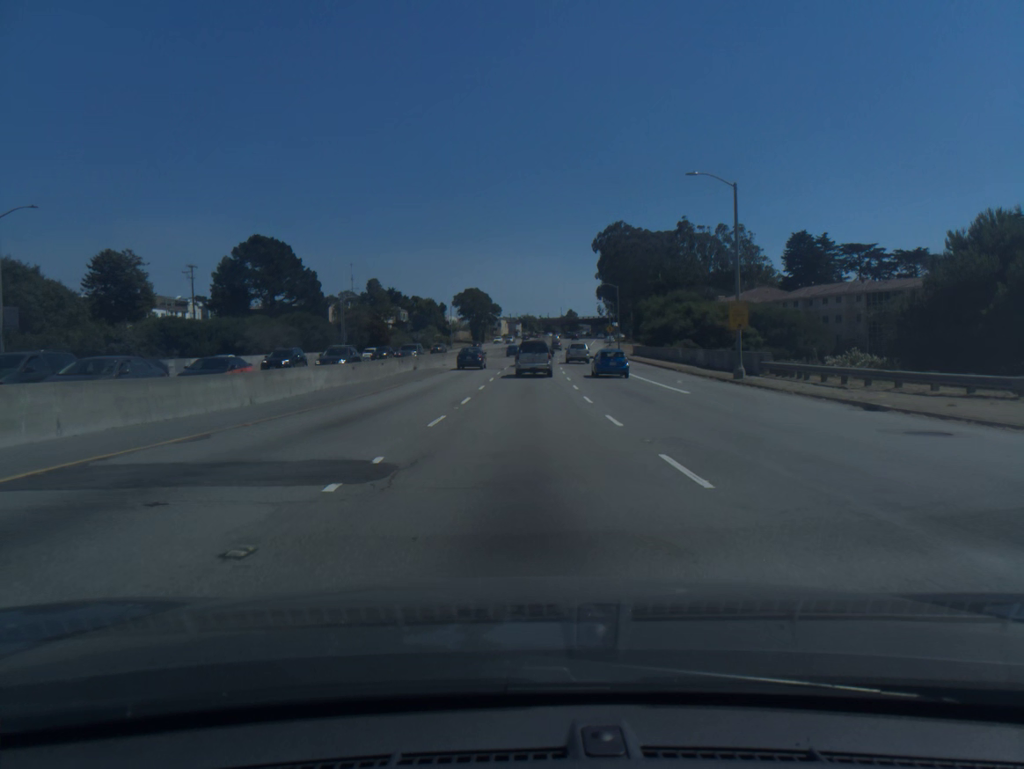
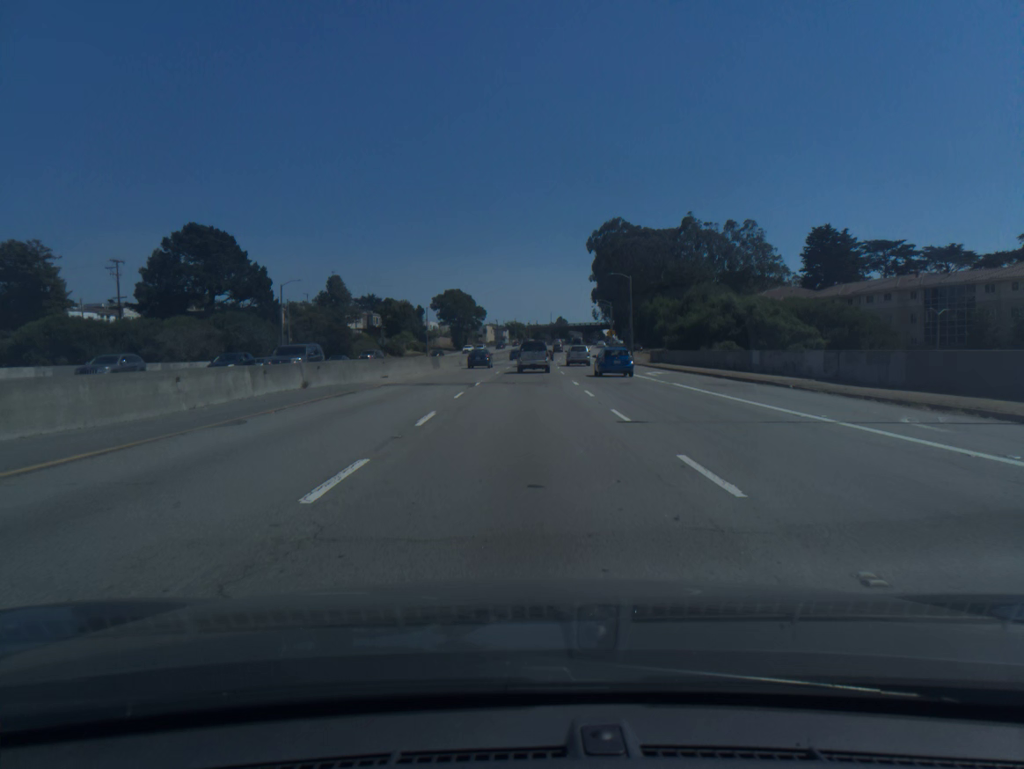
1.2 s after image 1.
(+0.2, +22.8) m; +1°
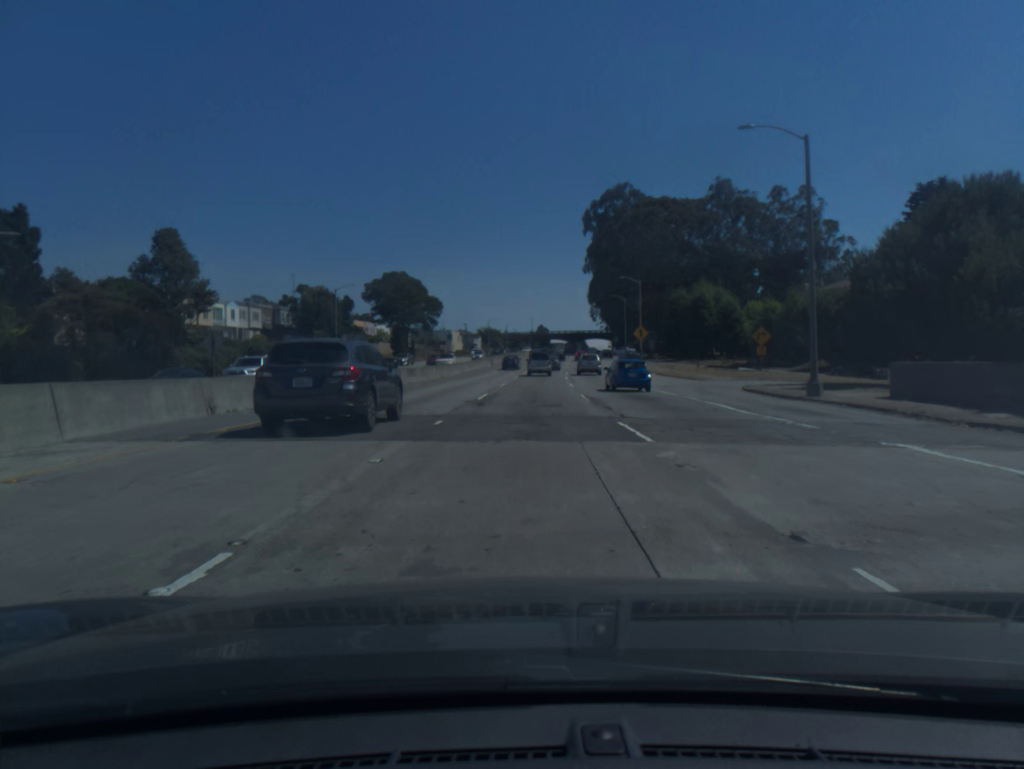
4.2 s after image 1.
(+0.9, +56.8) m; +2°
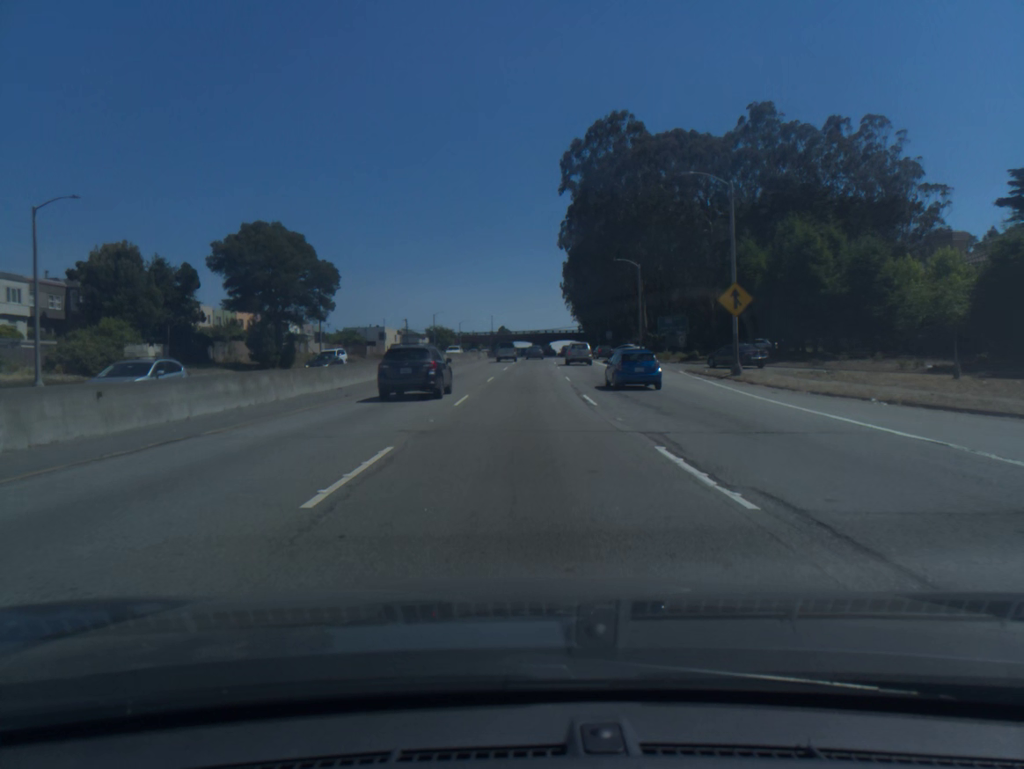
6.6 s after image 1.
(+1.0, +47.8) m; +3°
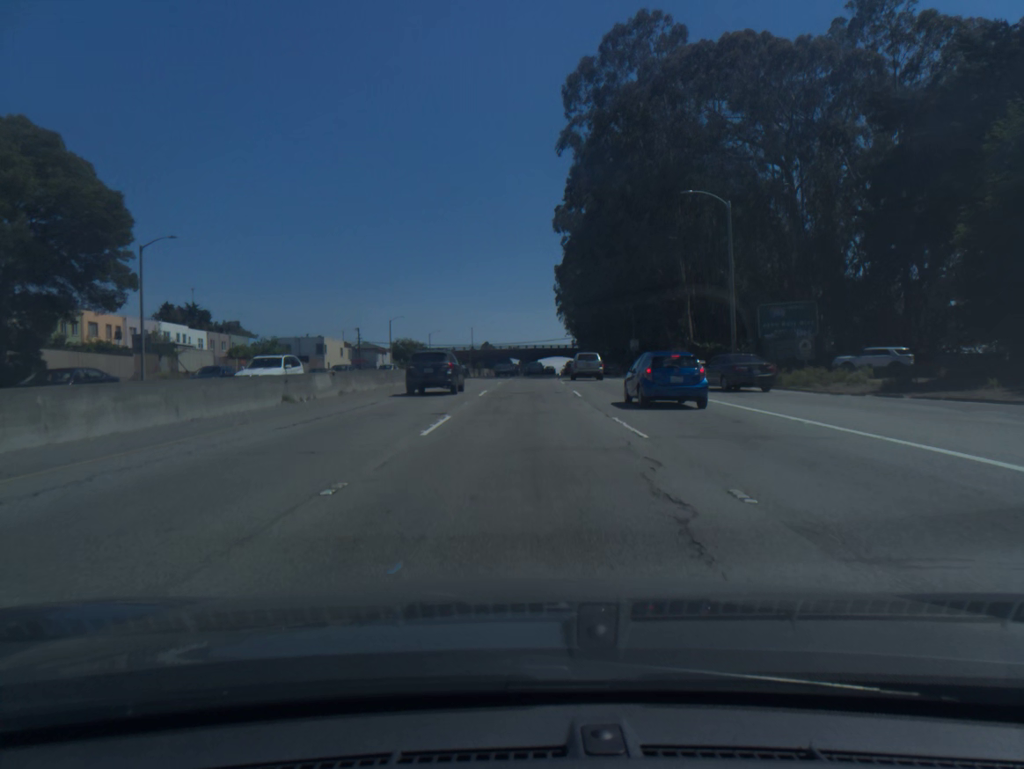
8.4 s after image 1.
(+0.4, +37.7) m; +1°
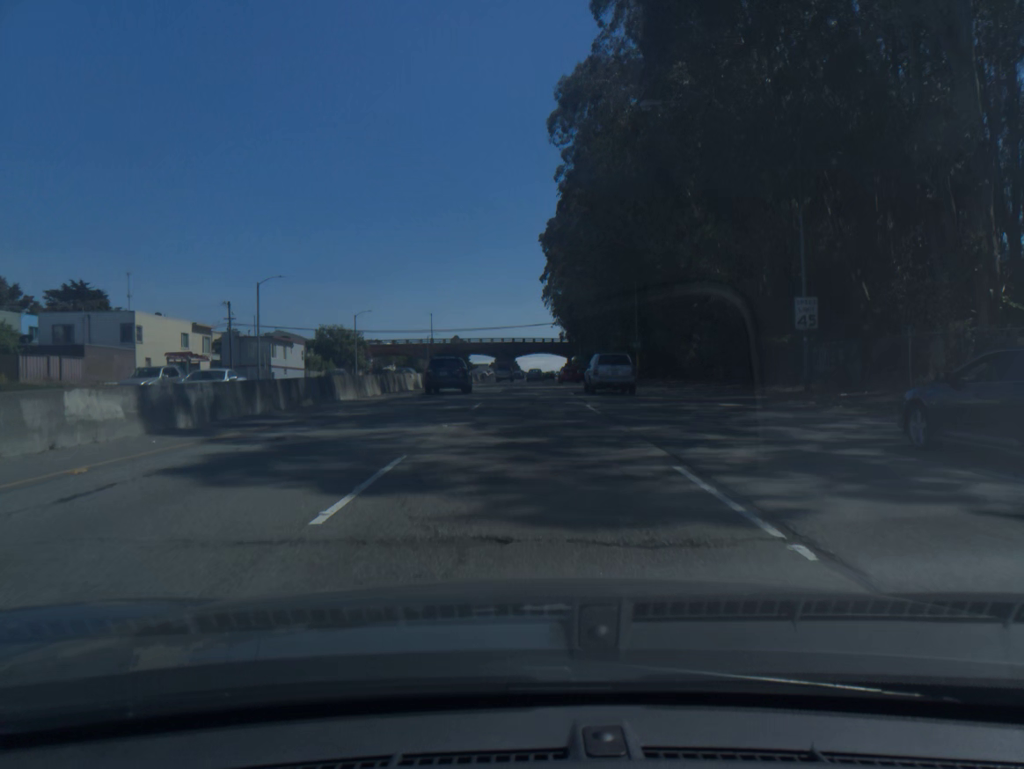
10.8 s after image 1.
(+0.6, +51.1) m; +2°
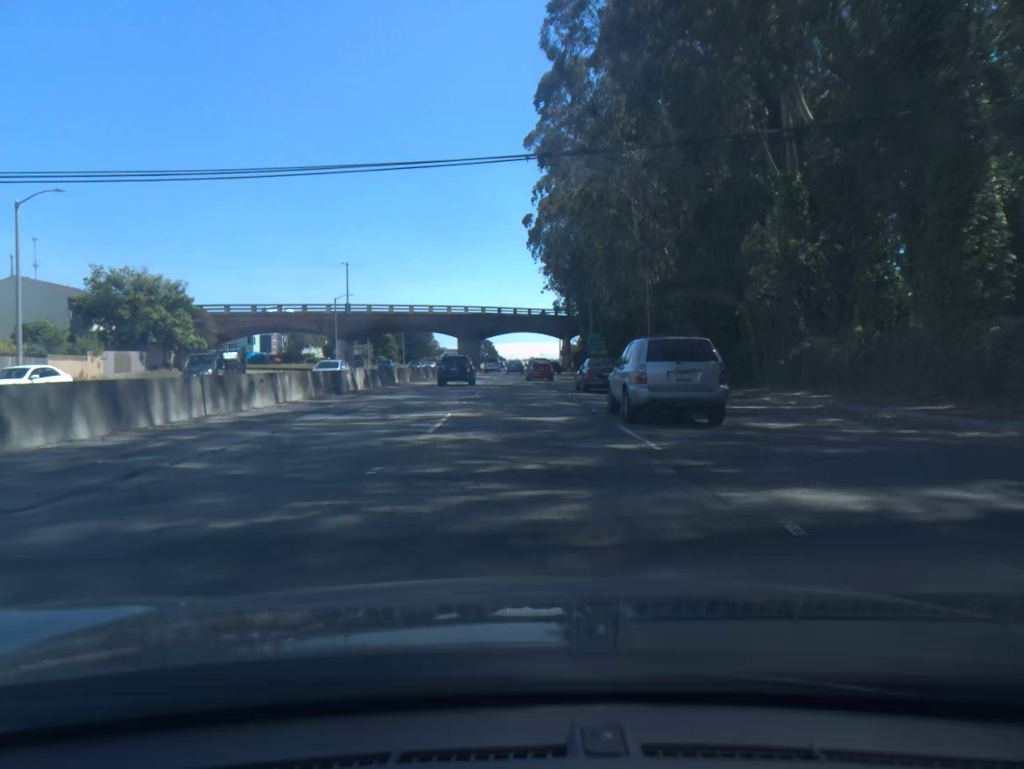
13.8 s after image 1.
(+0.7, +65.8) m; +1°
